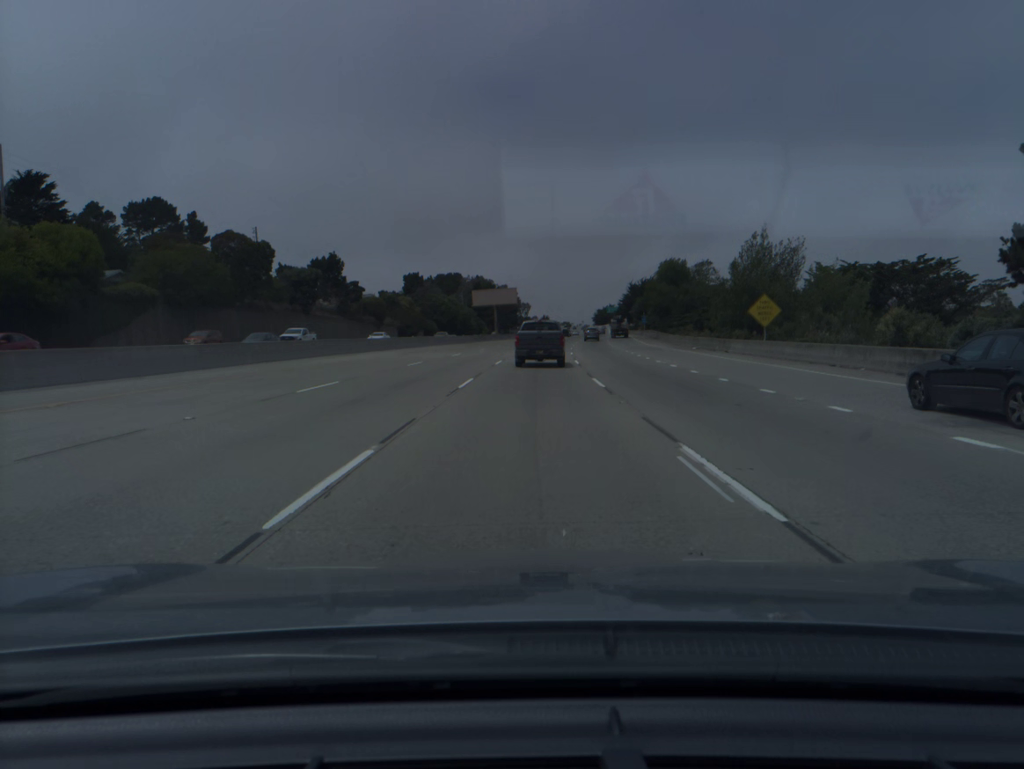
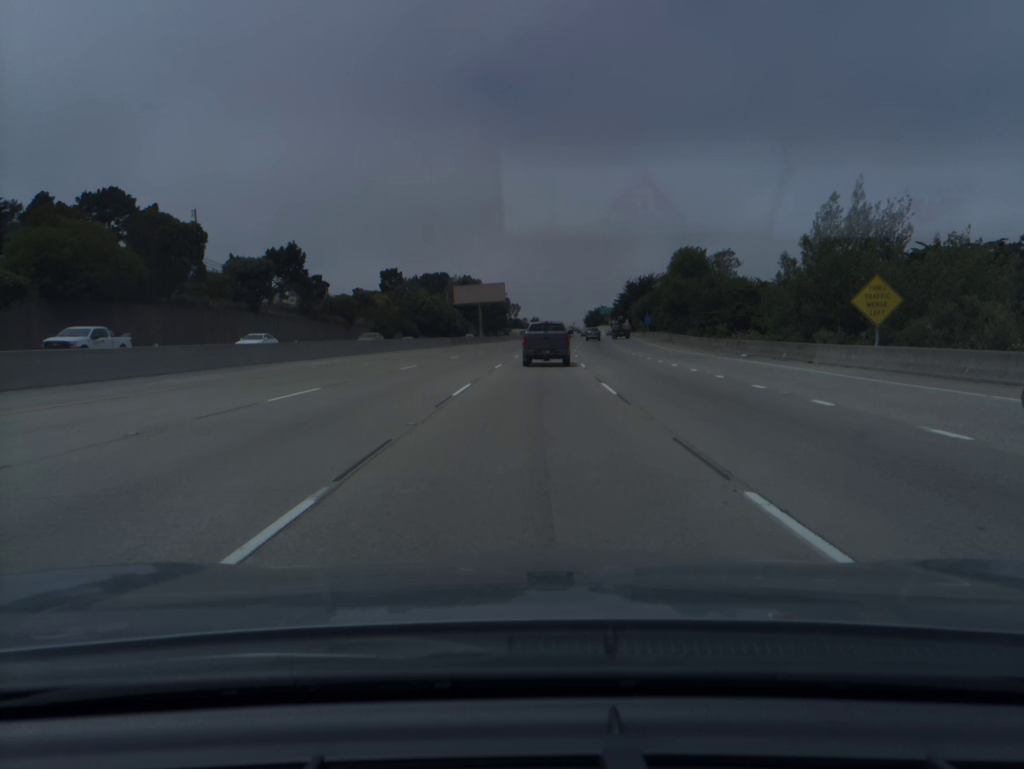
(+0.1, +17.3) m; +1°
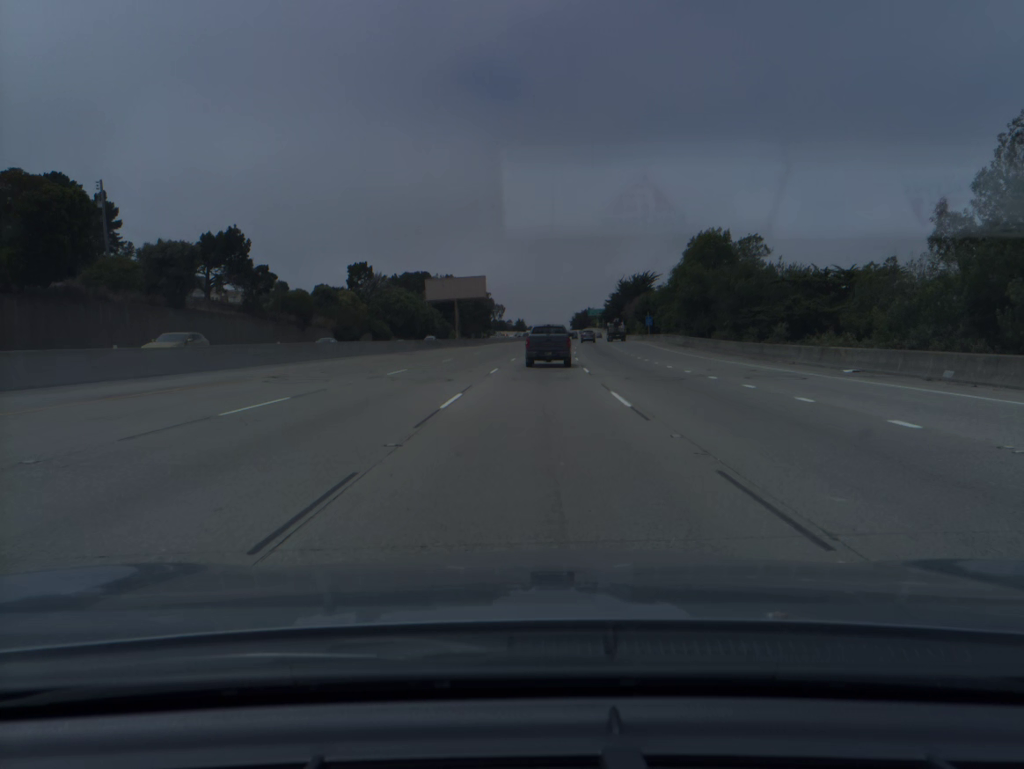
(+0.1, +17.1) m; +1°
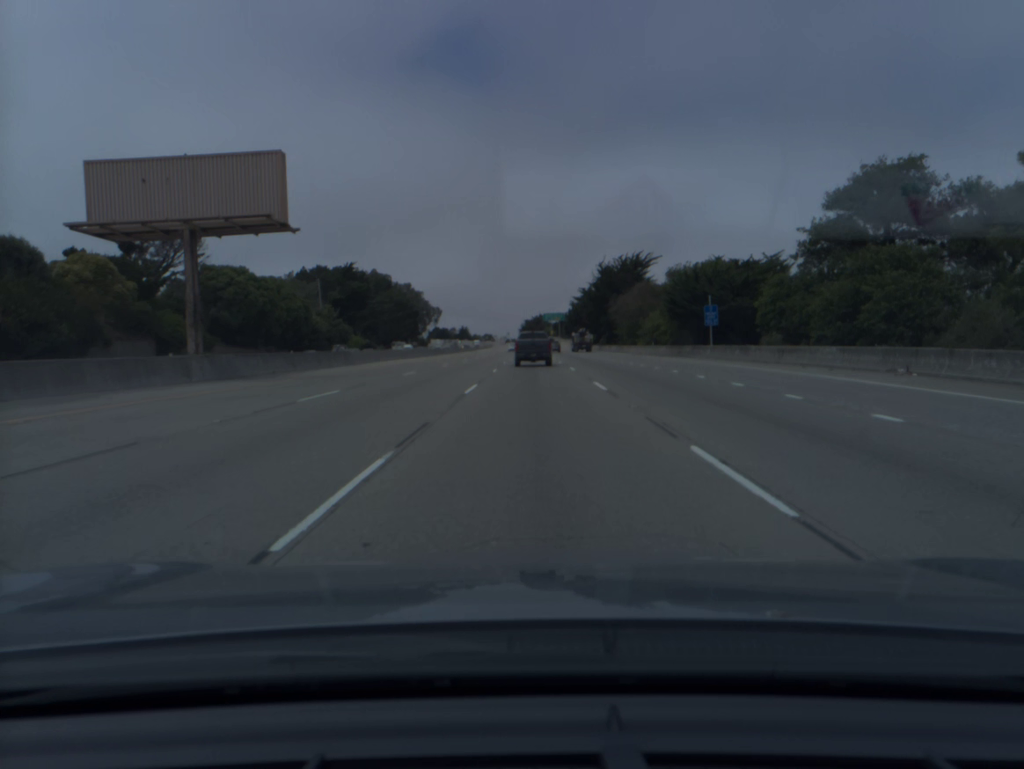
(+2.5, +68.0) m; +4°
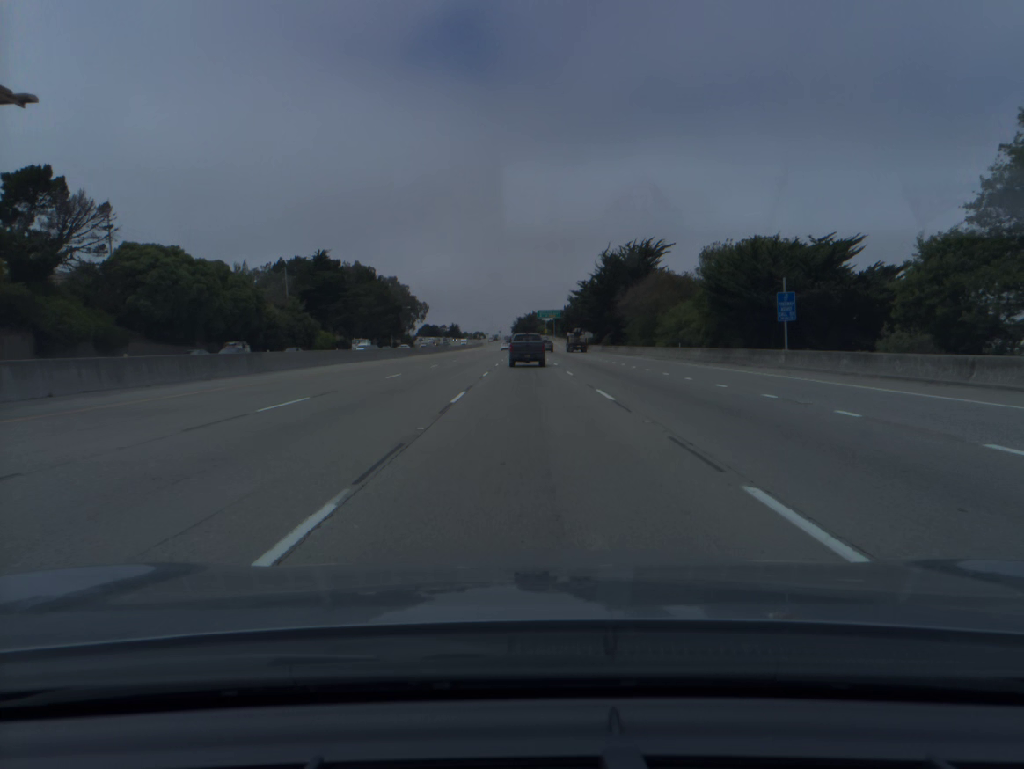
(+0.1, +17.0) m; 0°
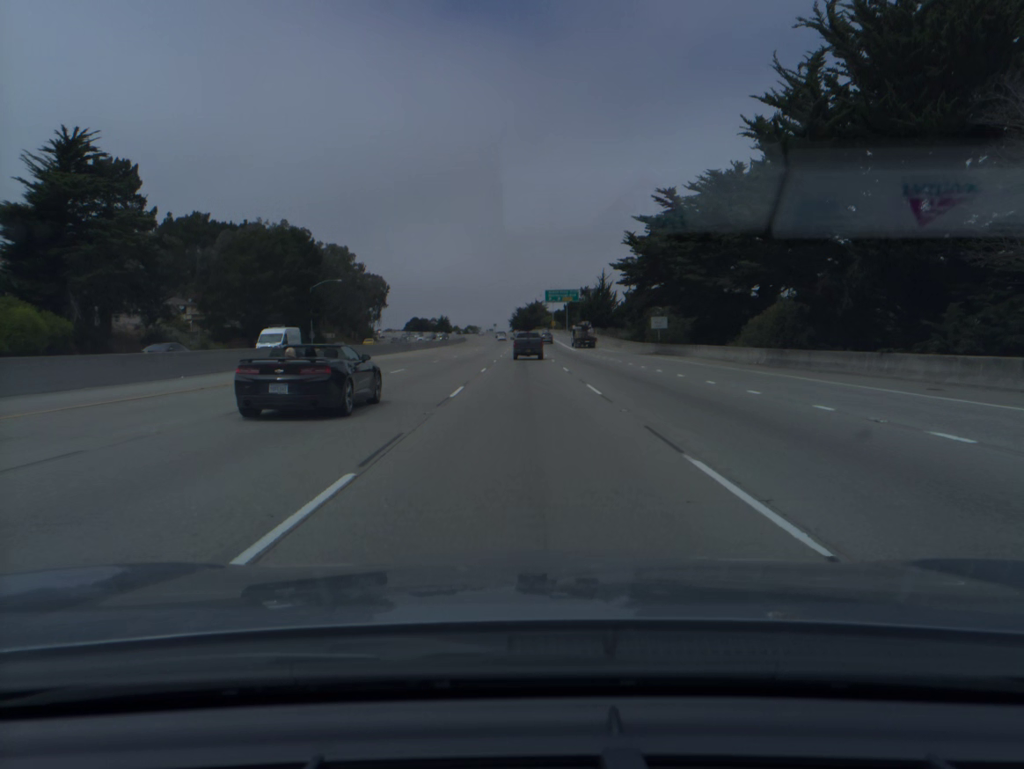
(+0.2, +85.9) m; 0°
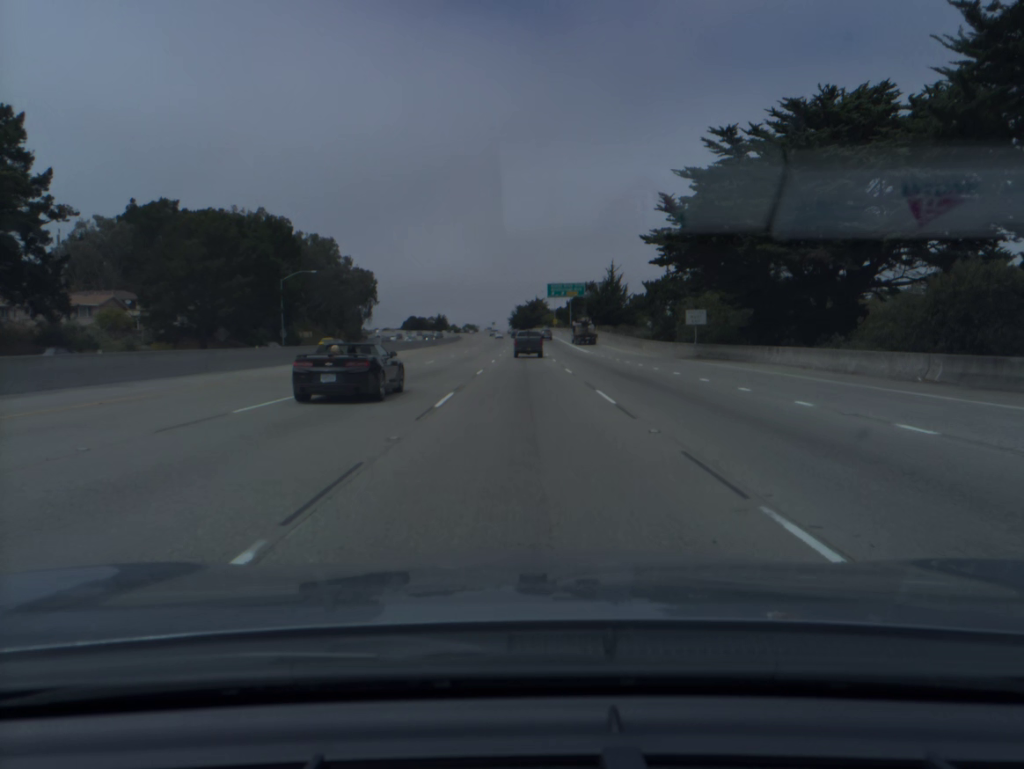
(0.0, +17.5) m; 0°
